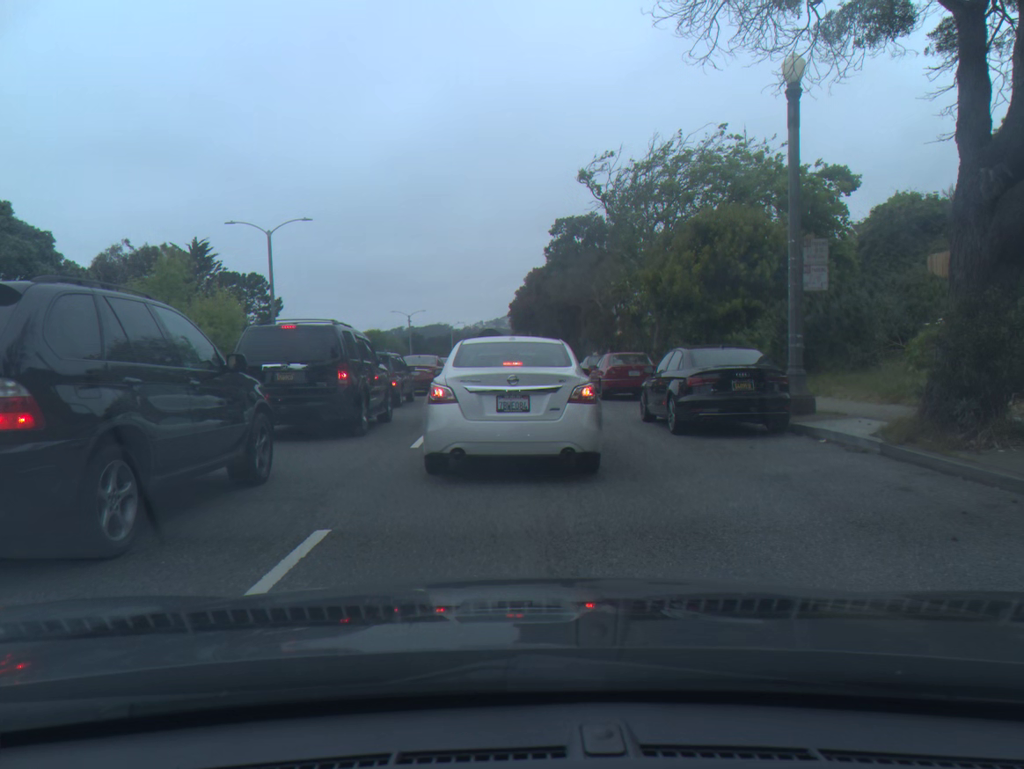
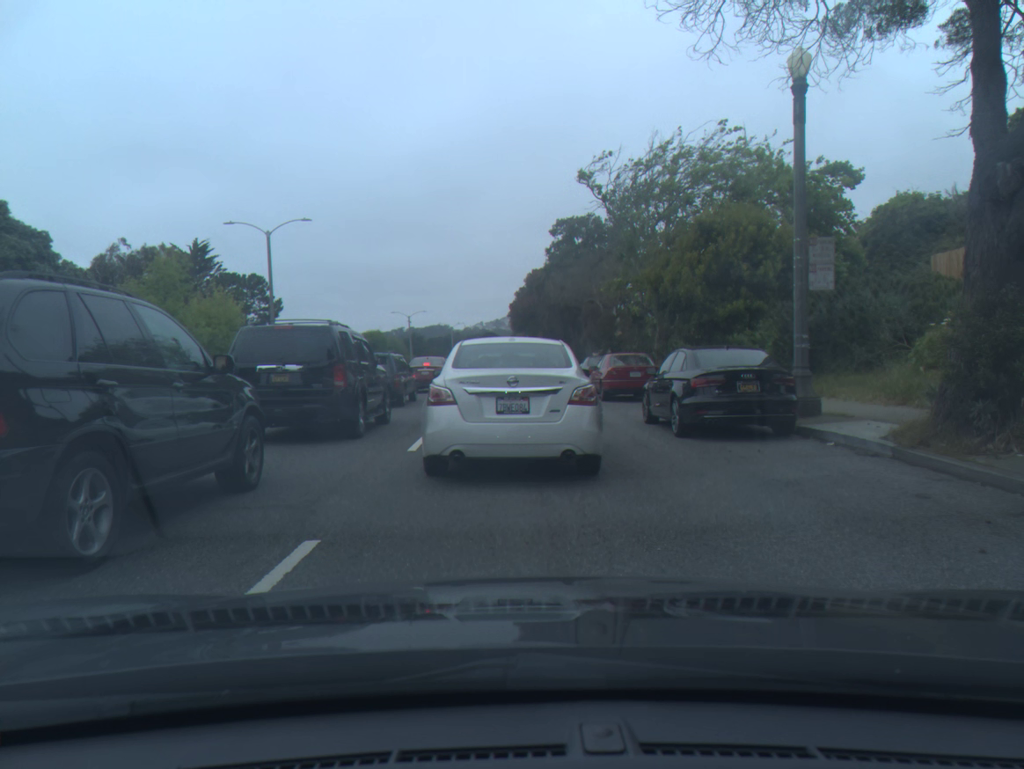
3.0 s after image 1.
(+0.1, +0.4) m; 0°
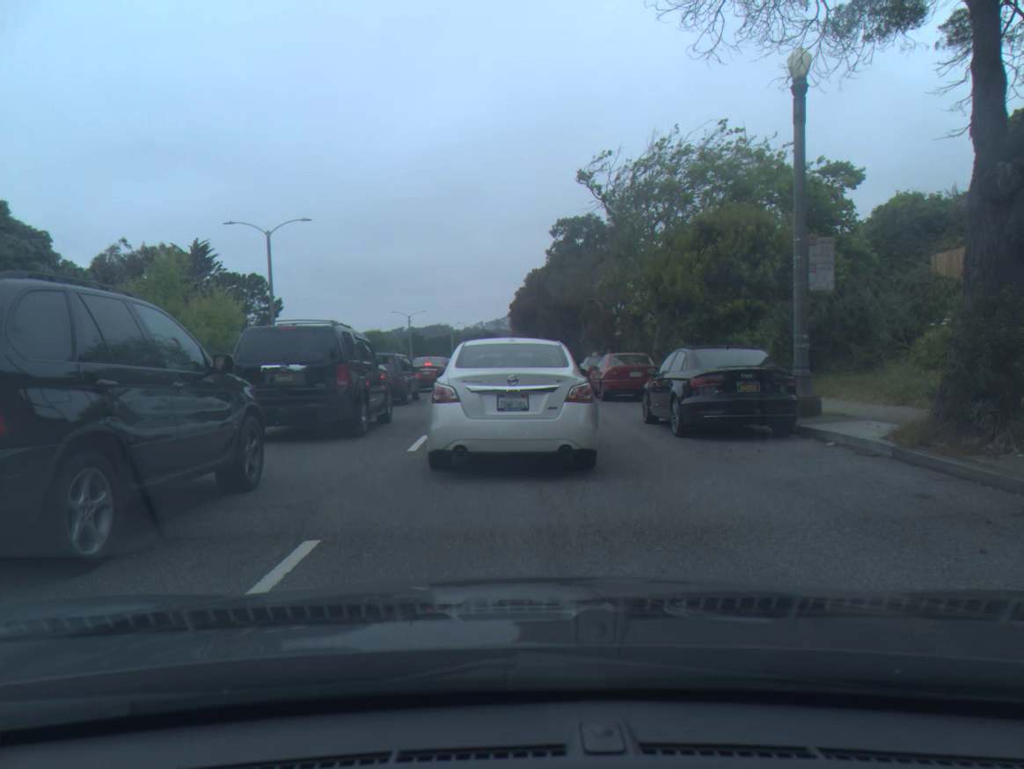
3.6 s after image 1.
(0.0, 0.0) m; 0°
